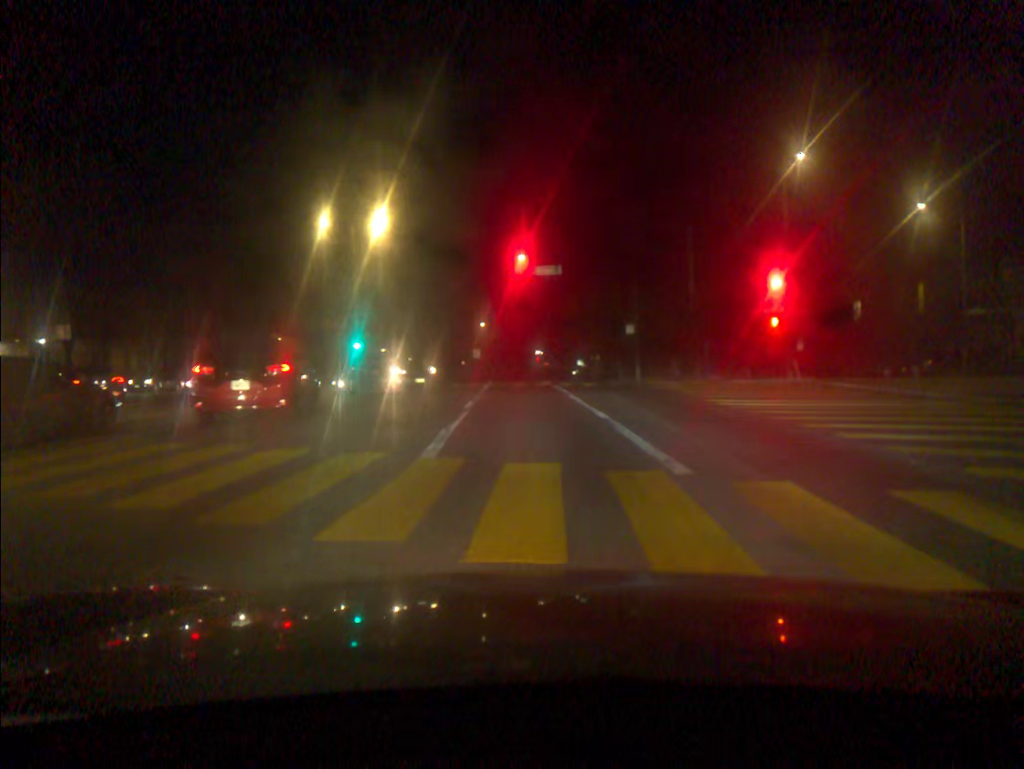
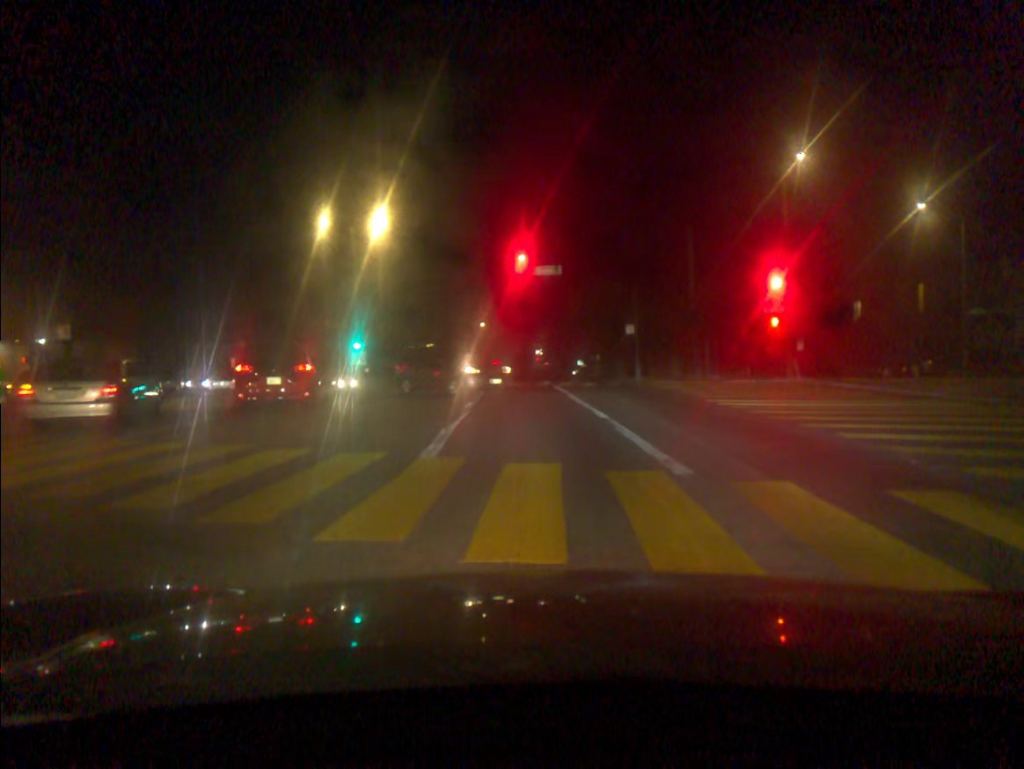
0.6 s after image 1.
(0.0, 0.0) m; 0°
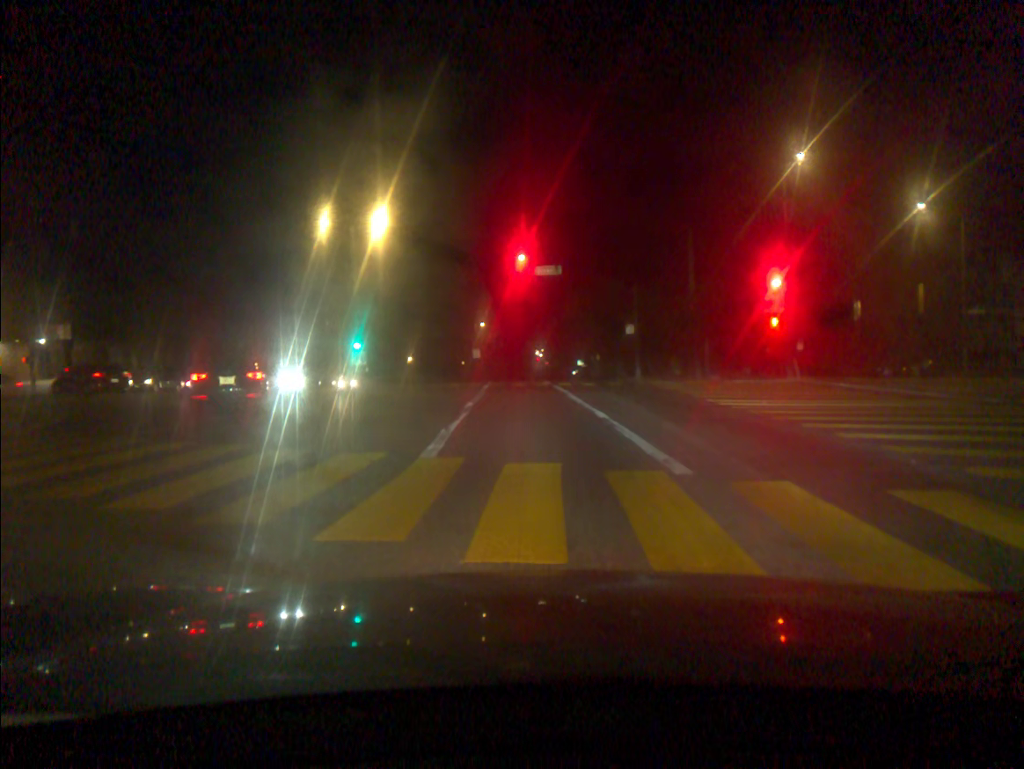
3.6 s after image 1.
(0.0, 0.0) m; 0°
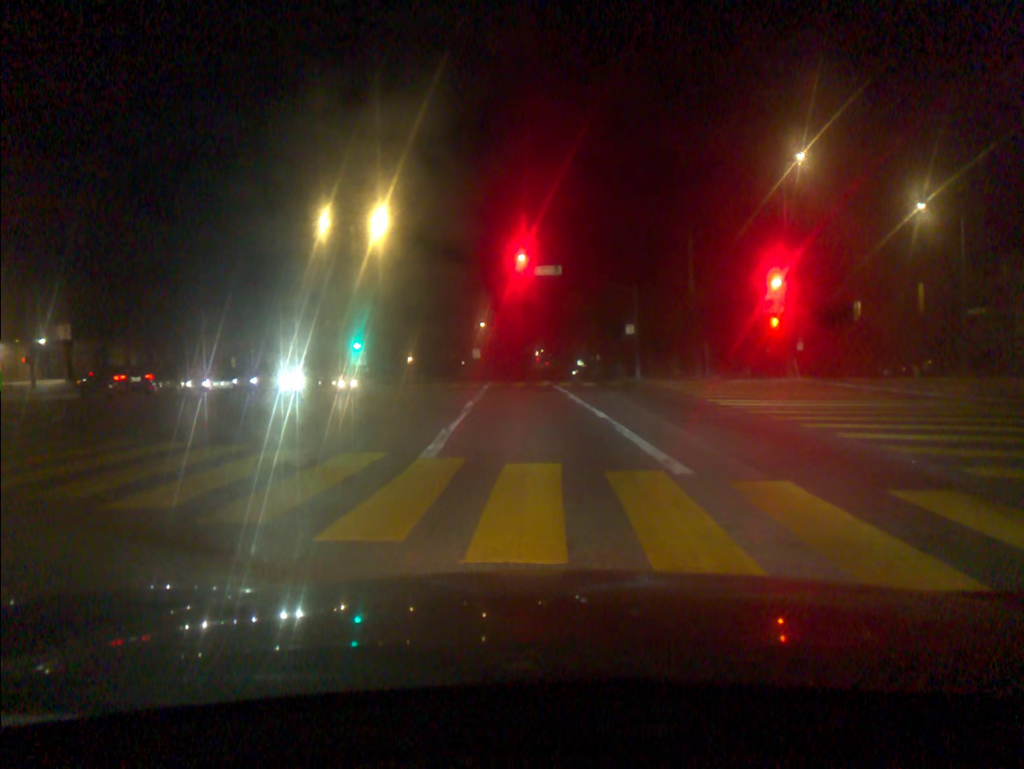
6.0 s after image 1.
(0.0, +0.1) m; 0°
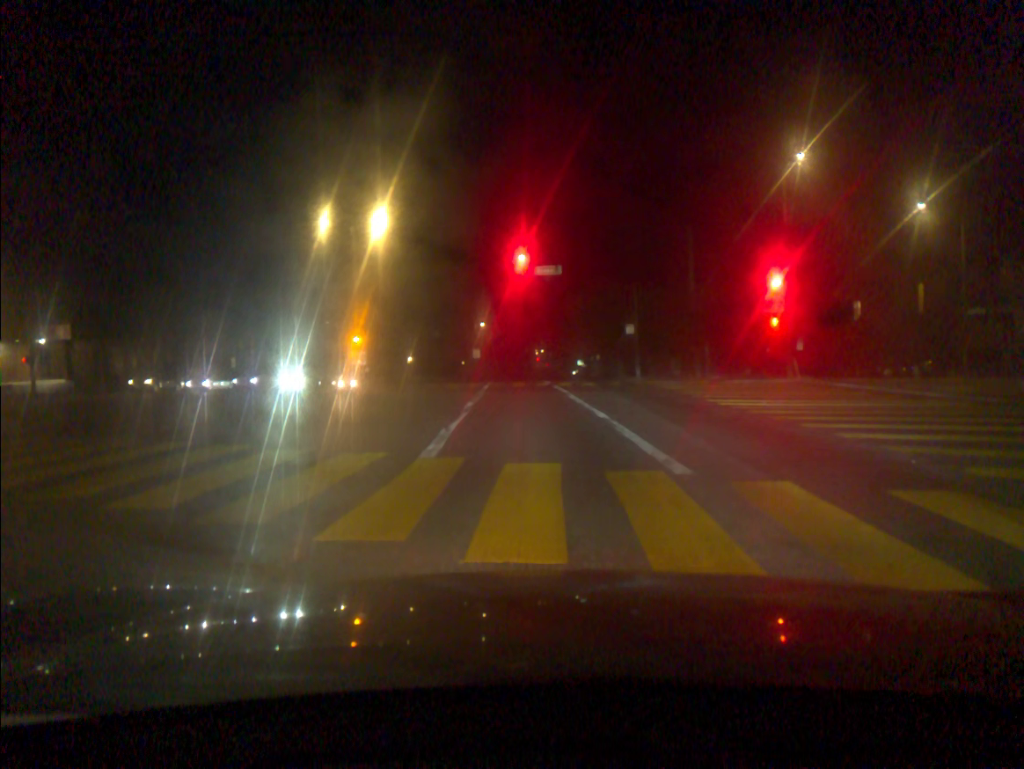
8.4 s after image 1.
(0.0, 0.0) m; 0°
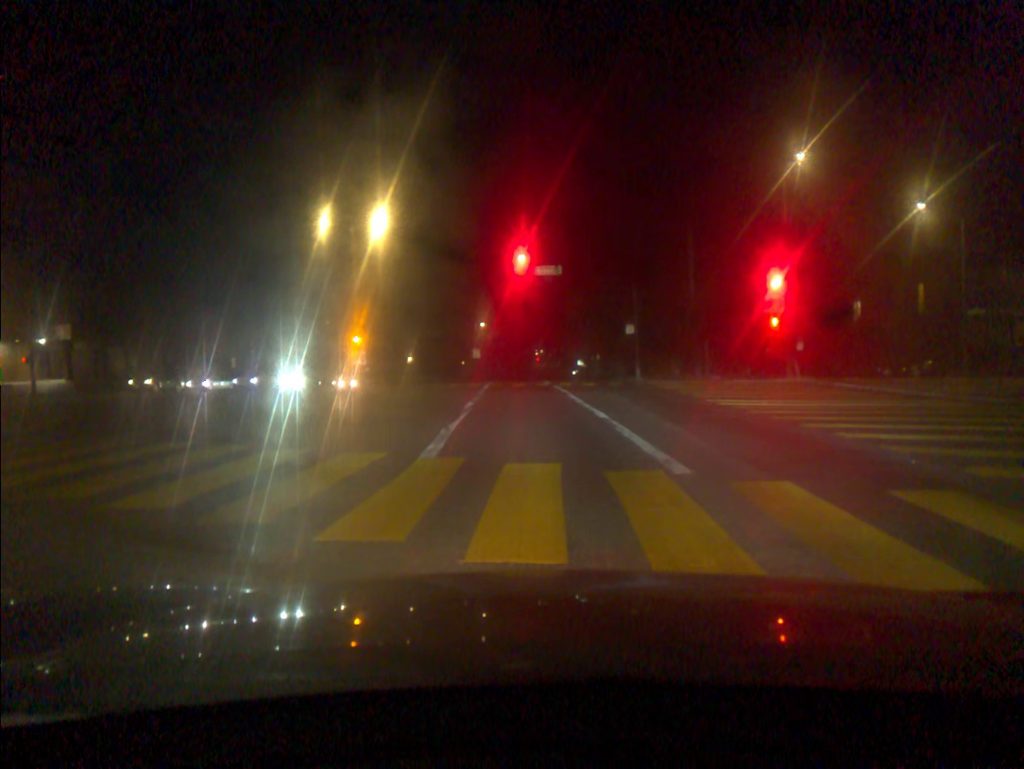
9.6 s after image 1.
(0.0, 0.0) m; 0°
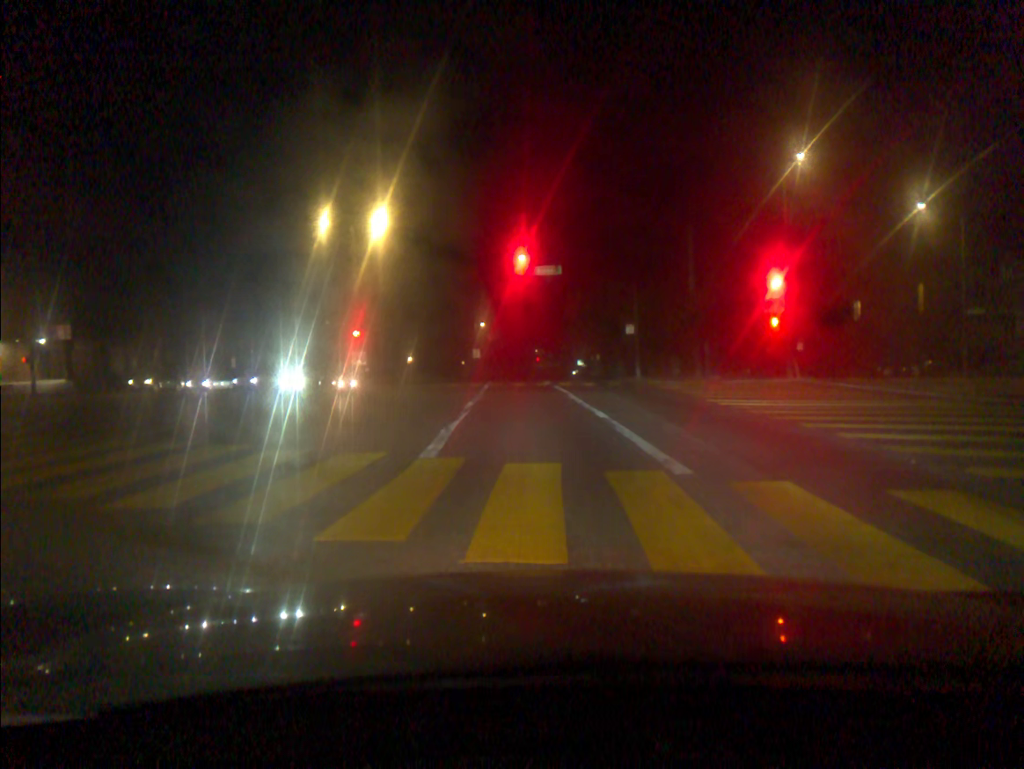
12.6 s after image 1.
(0.0, 0.0) m; 0°
